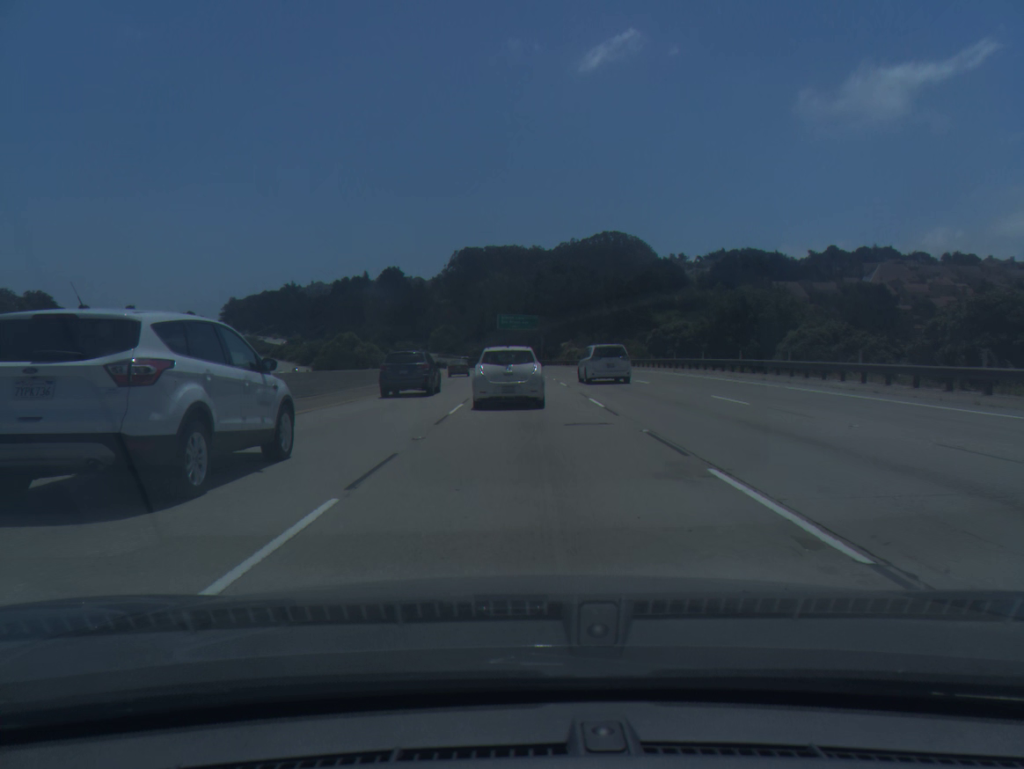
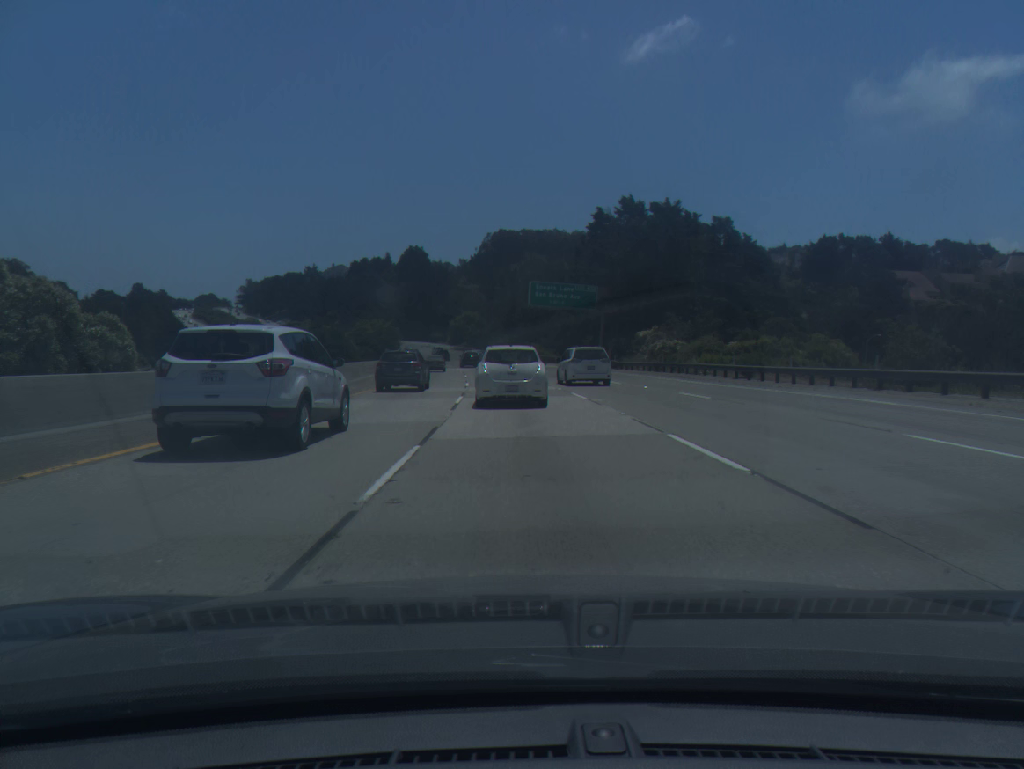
(-0.9, +54.9) m; -2°
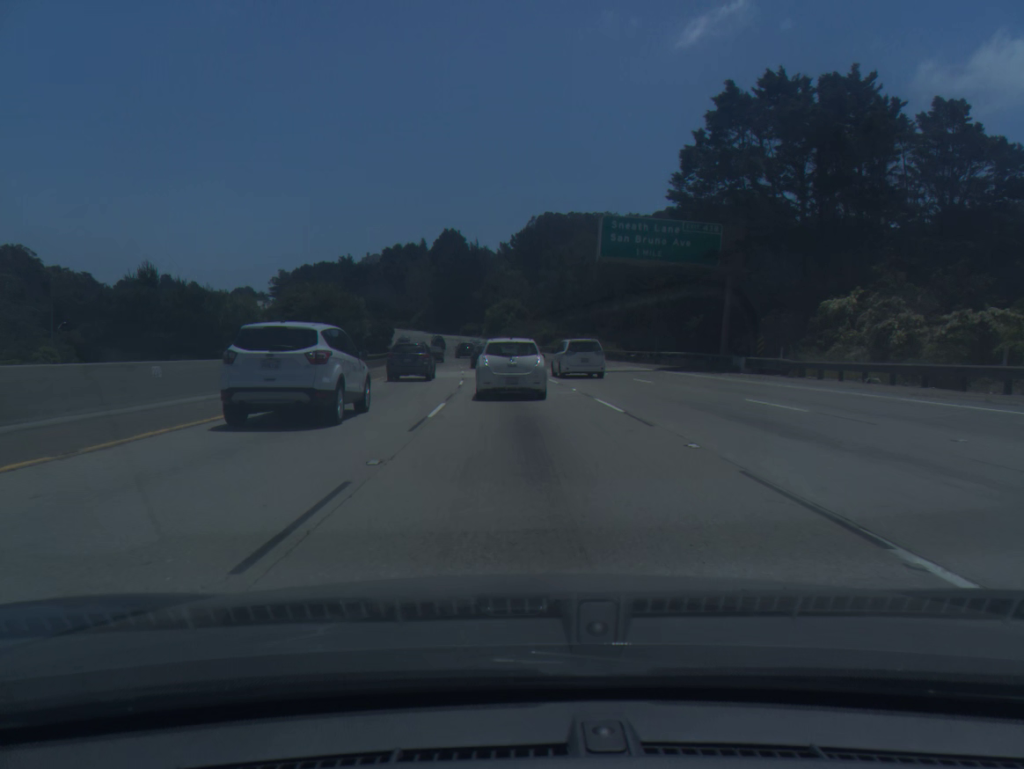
(-0.9, +36.3) m; -3°
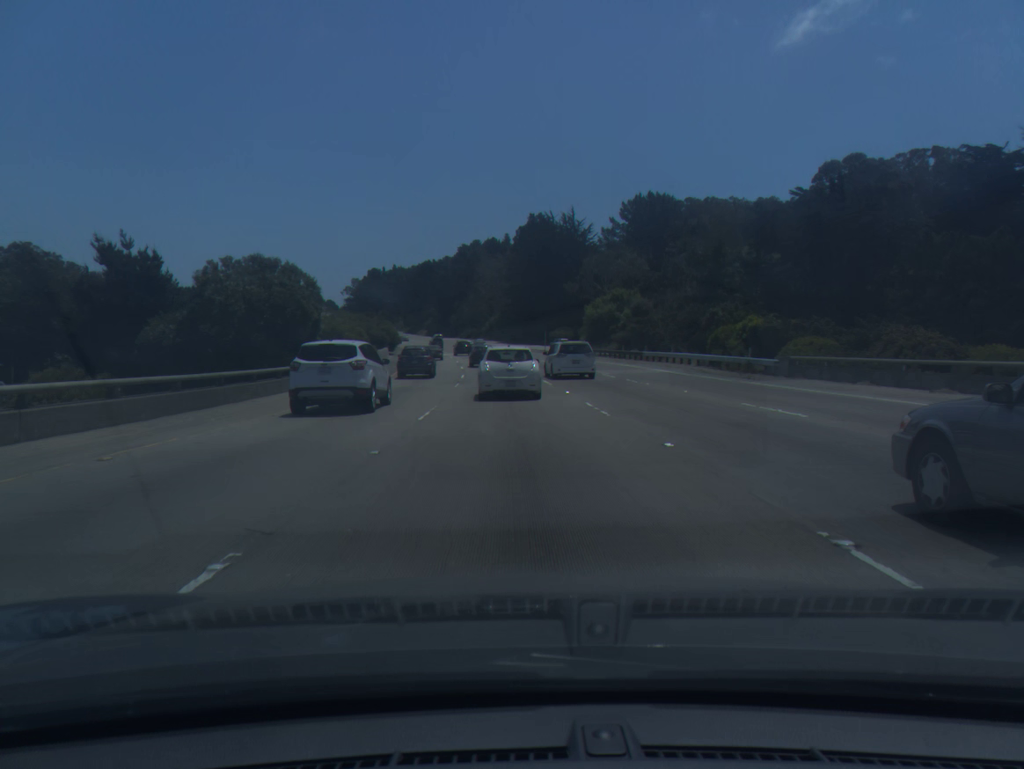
(-4.2, +72.5) m; -7°
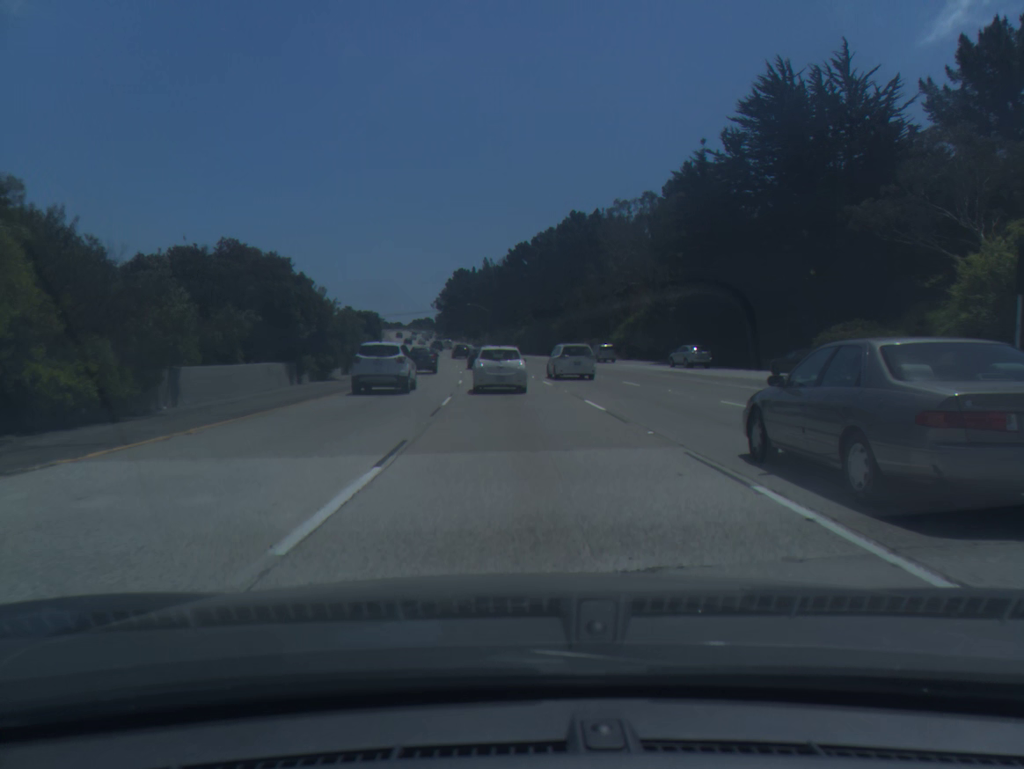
(-6.8, +90.8) m; -8°
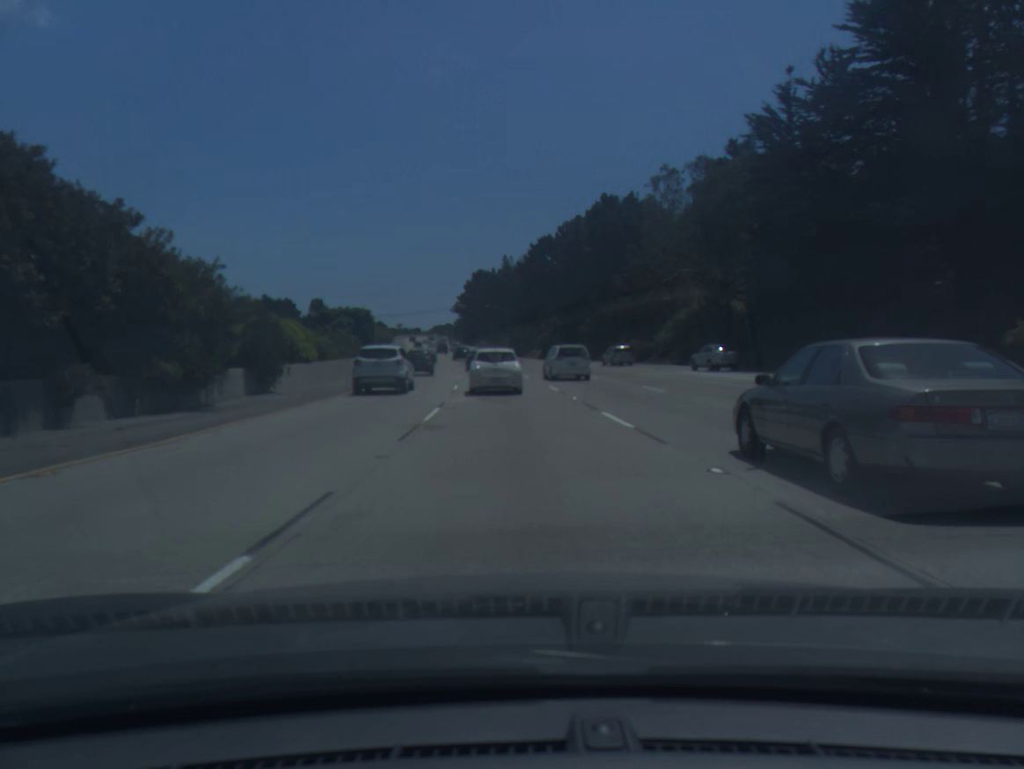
(-0.2, +18.6) m; -2°
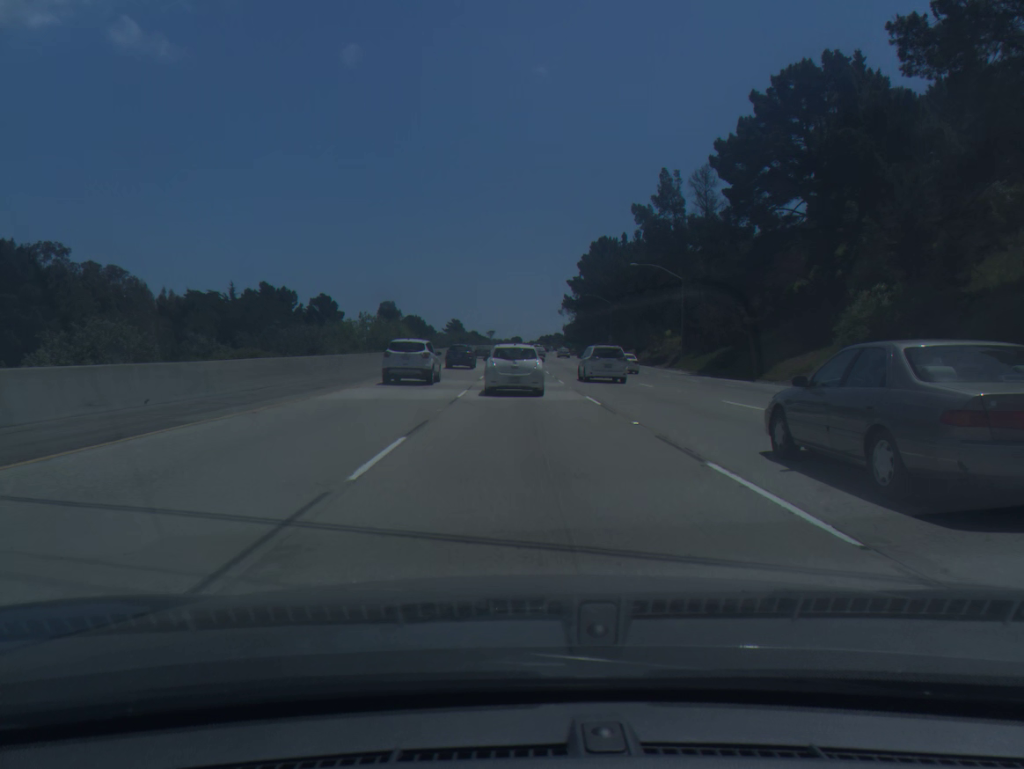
(-7.9, +95.4) m; -8°
